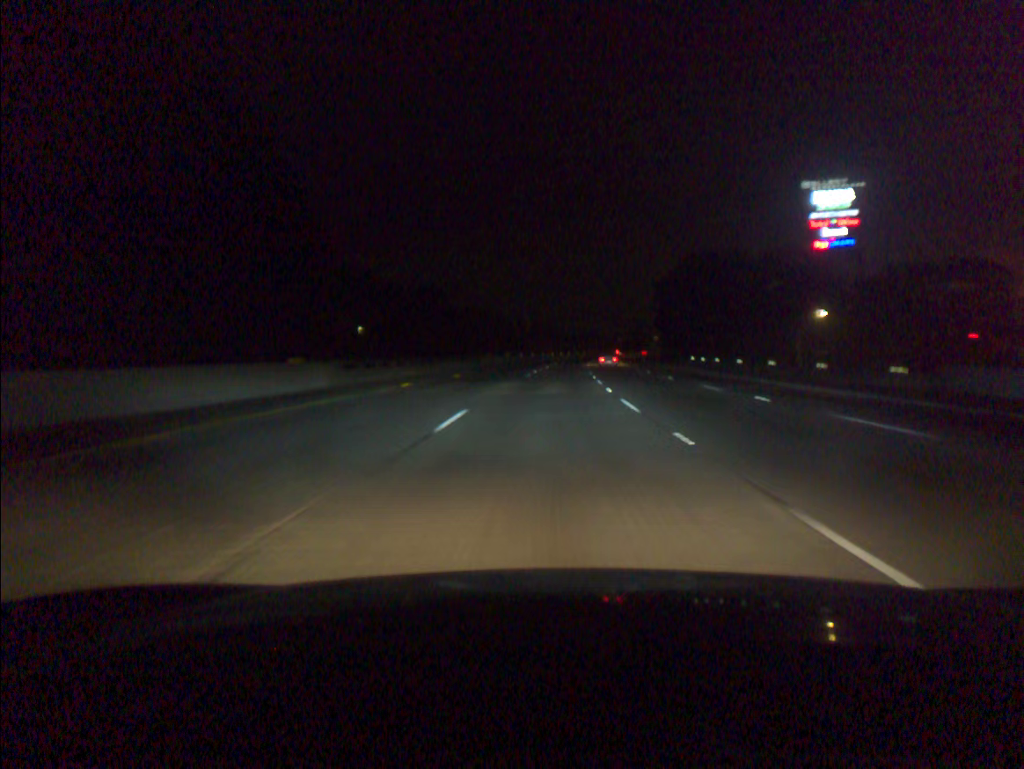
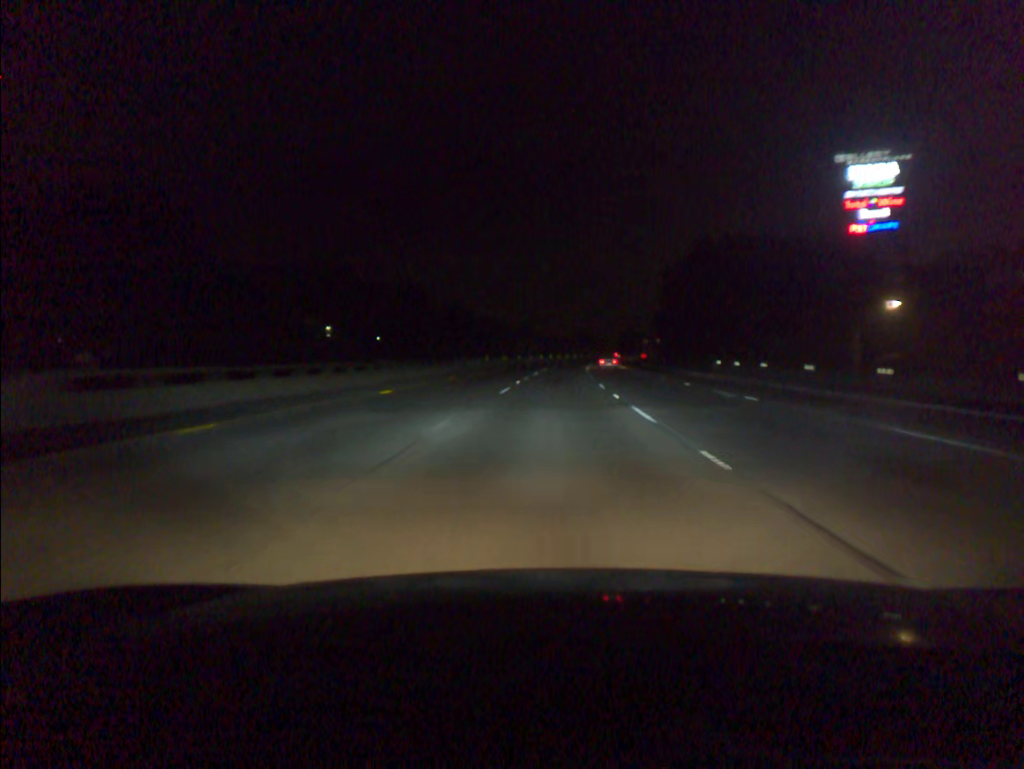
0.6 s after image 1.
(+0.1, +16.6) m; +1°
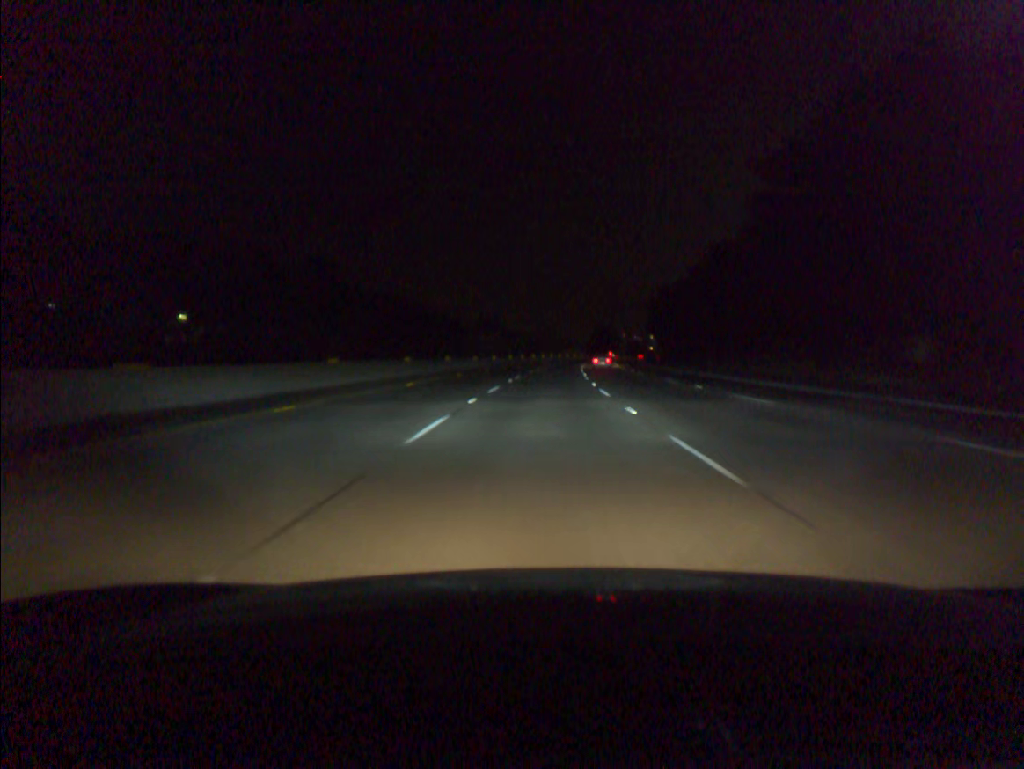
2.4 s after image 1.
(+1.3, +49.8) m; +3°
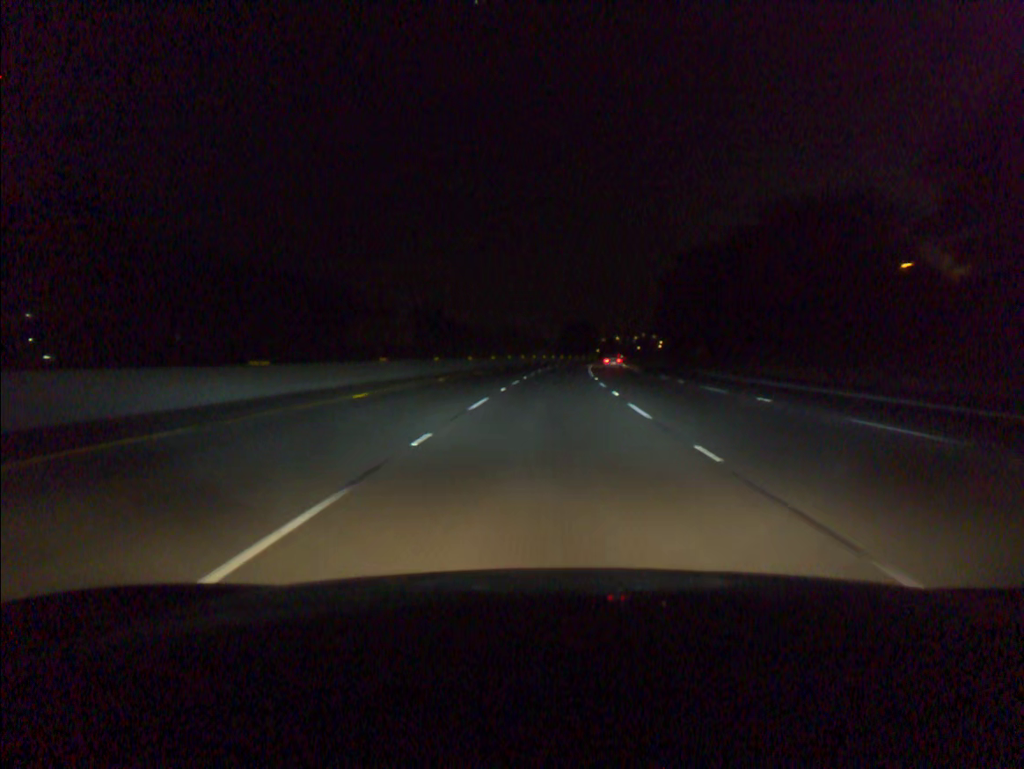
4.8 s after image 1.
(+1.5, +66.7) m; +3°
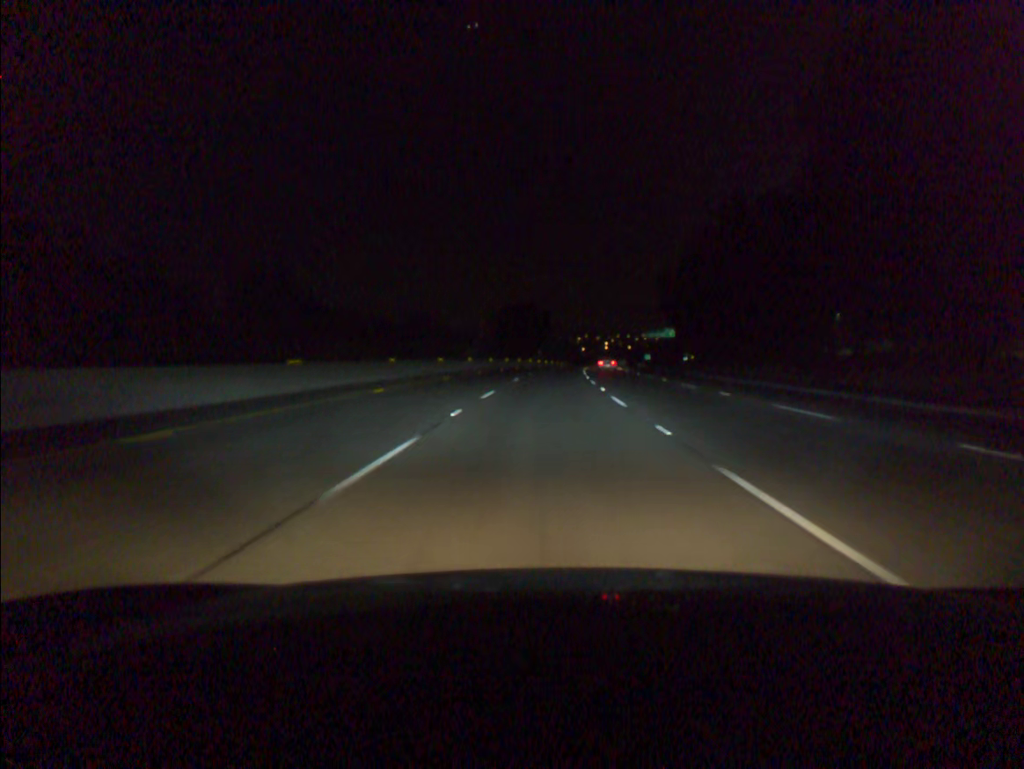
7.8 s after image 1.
(+3.4, +83.6) m; +4°
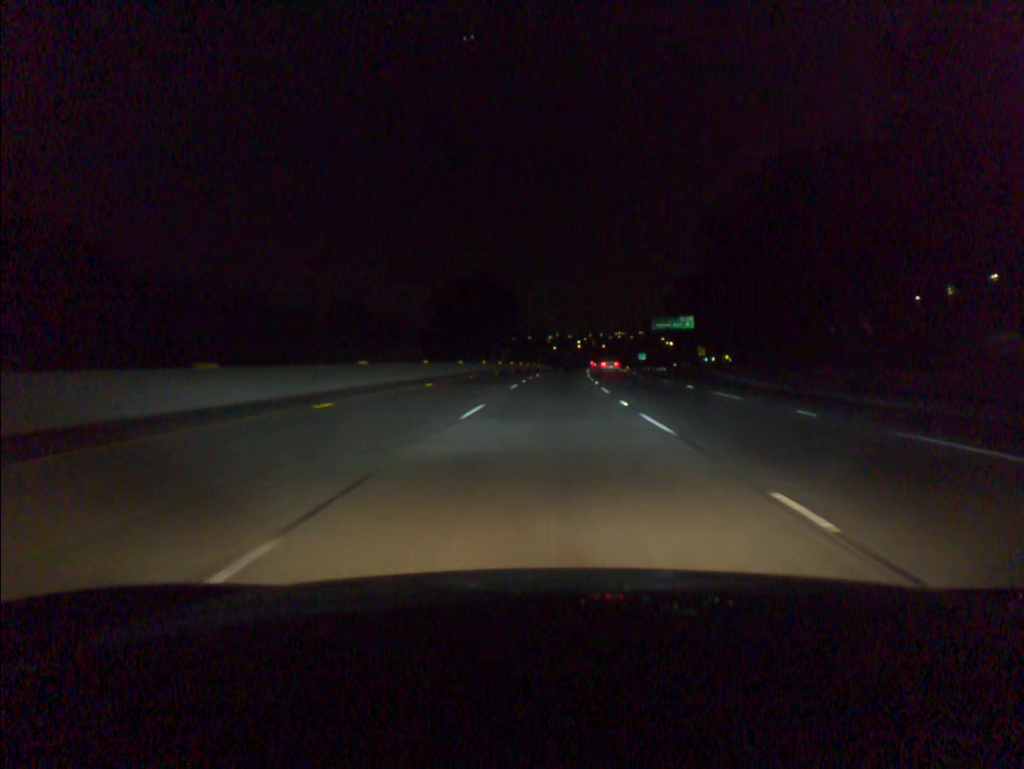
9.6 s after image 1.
(+0.9, +50.2) m; +2°
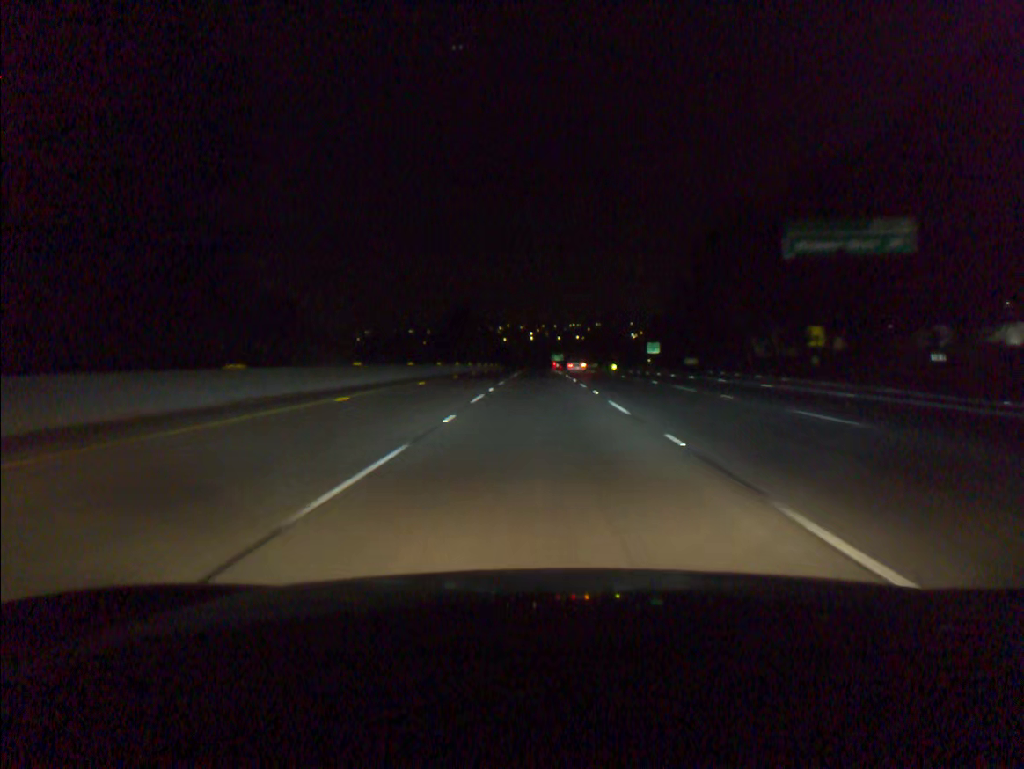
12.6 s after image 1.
(+3.1, +83.7) m; +4°
